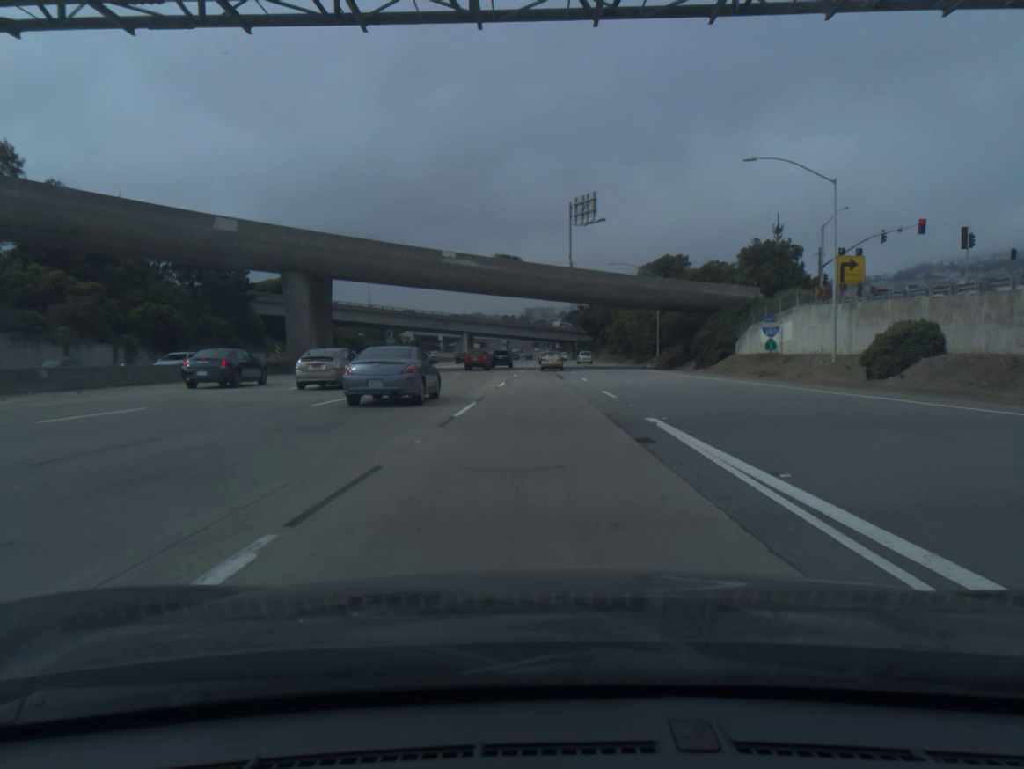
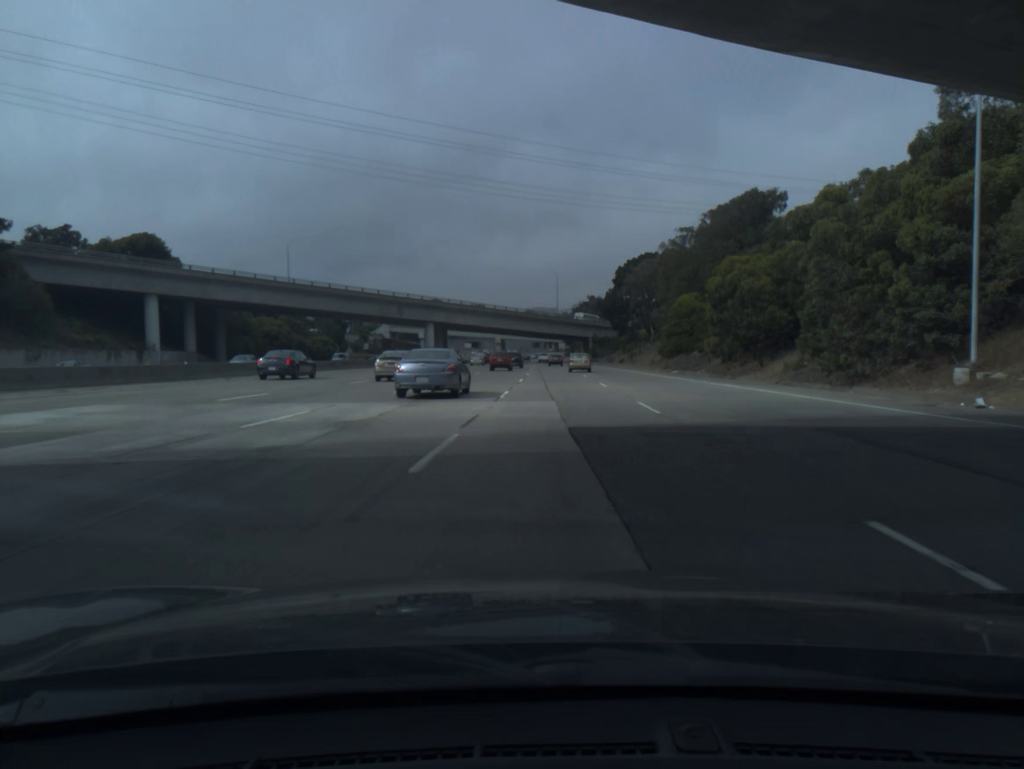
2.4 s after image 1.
(+0.1, +64.7) m; 0°
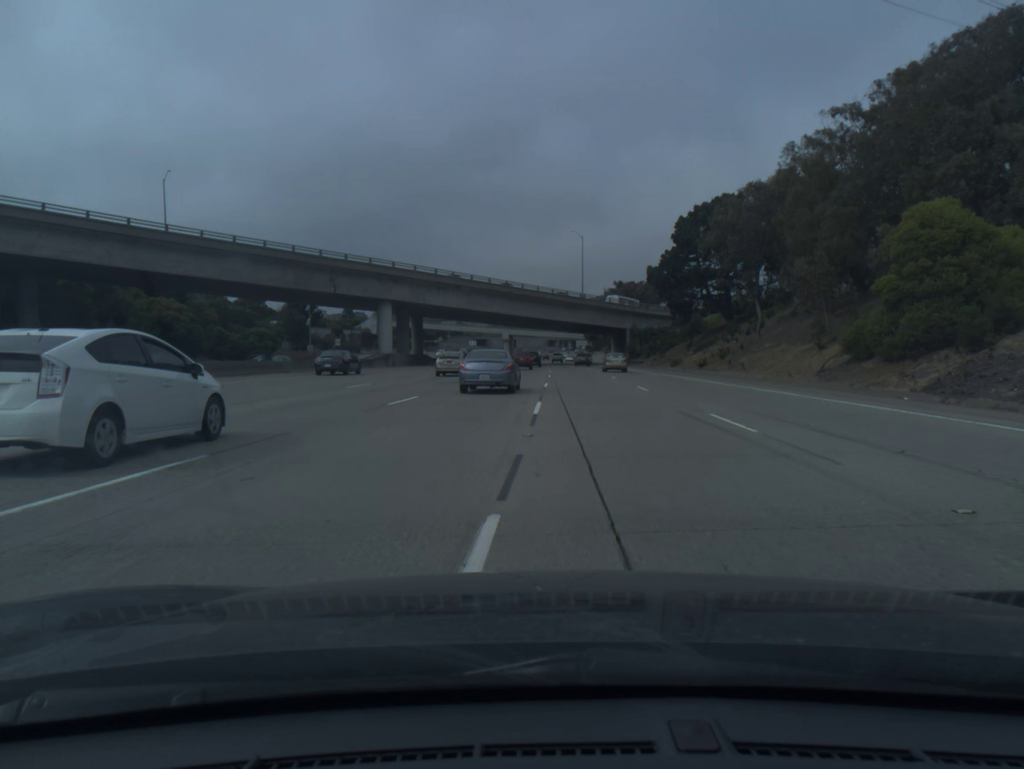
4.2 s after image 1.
(-0.4, +48.8) m; -1°
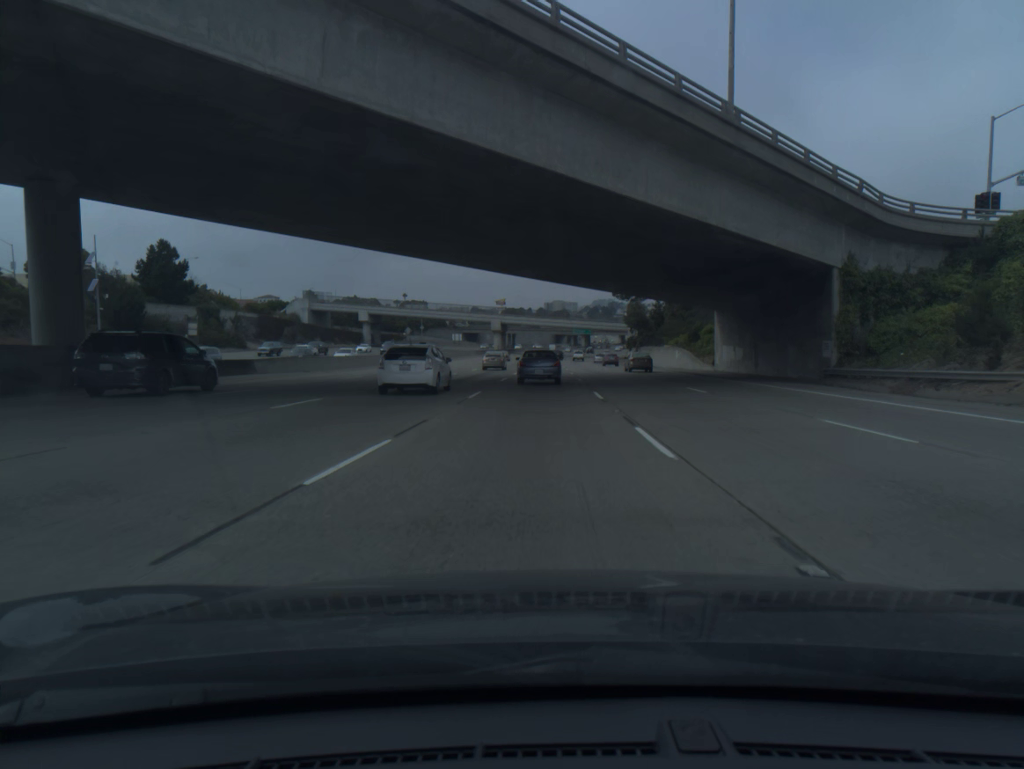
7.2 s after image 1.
(-0.7, +83.0) m; 0°
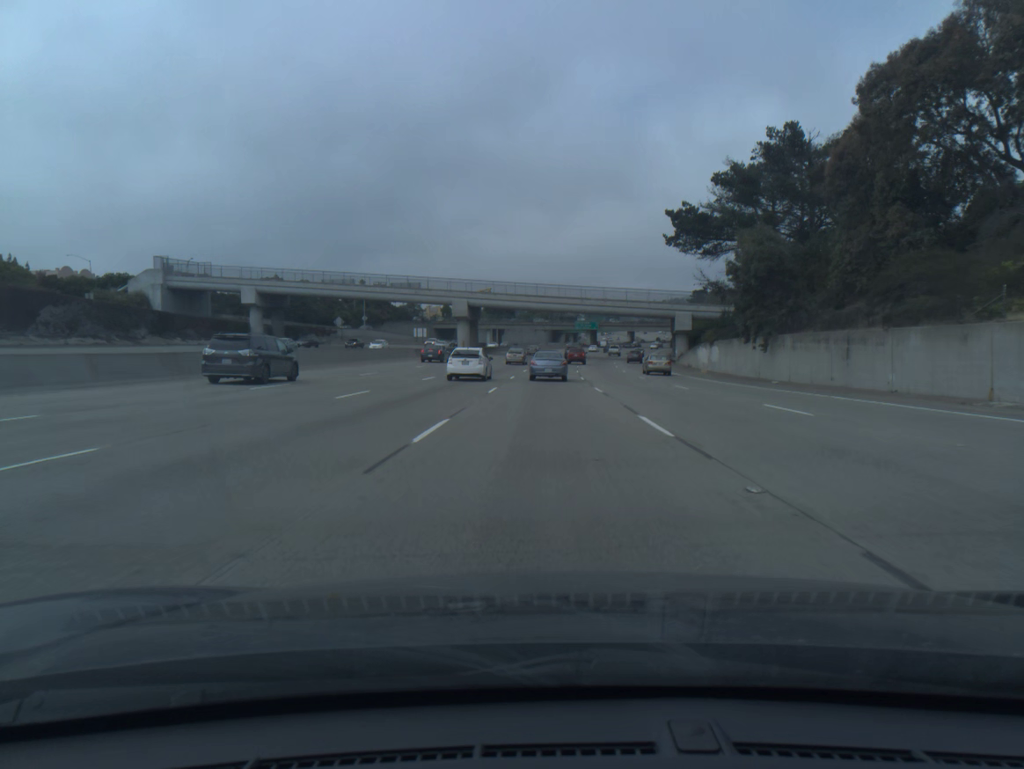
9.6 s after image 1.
(+0.5, +67.6) m; 0°
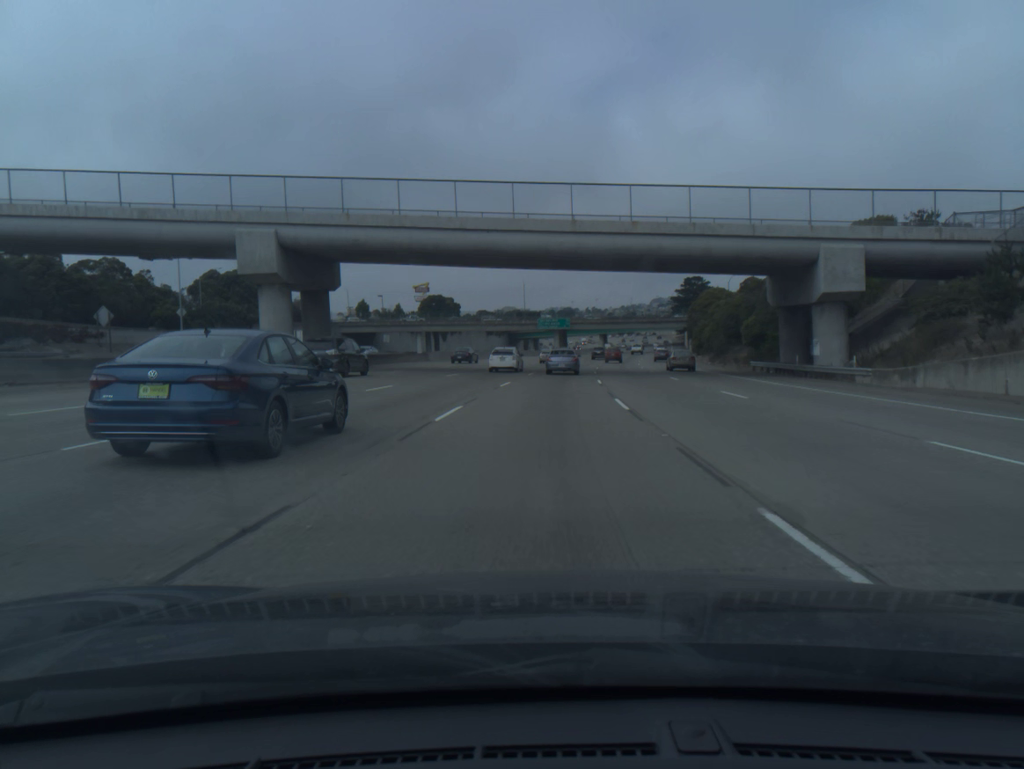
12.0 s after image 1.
(+1.3, +67.7) m; +3°
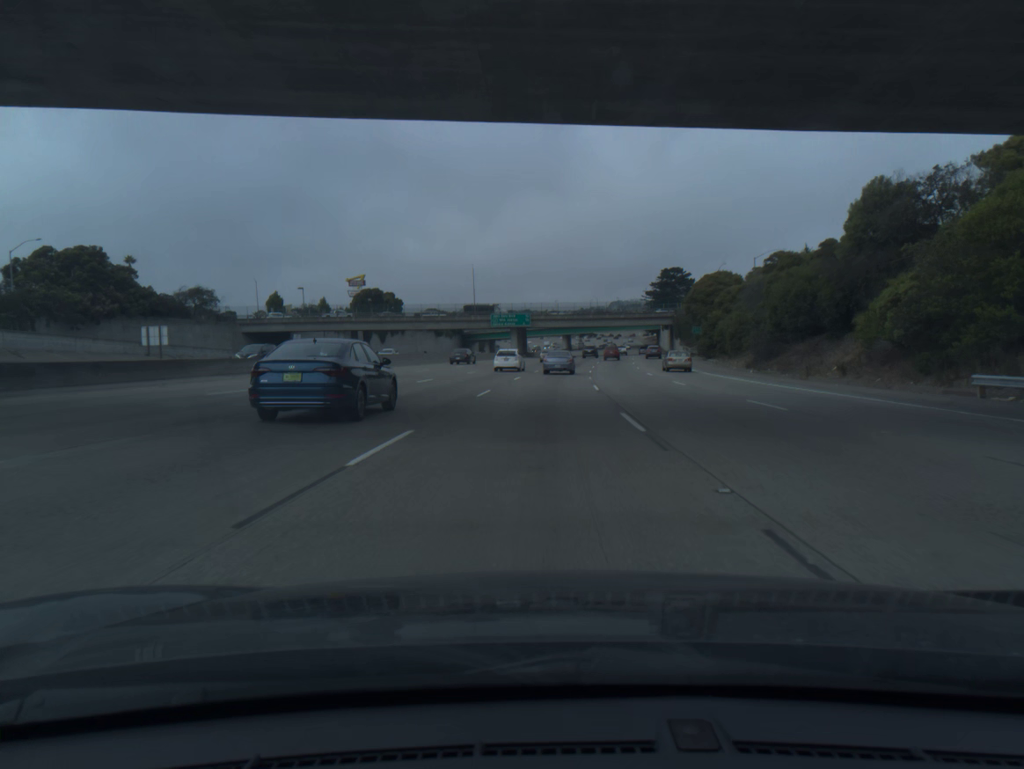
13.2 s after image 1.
(+0.9, +33.9) m; +3°
